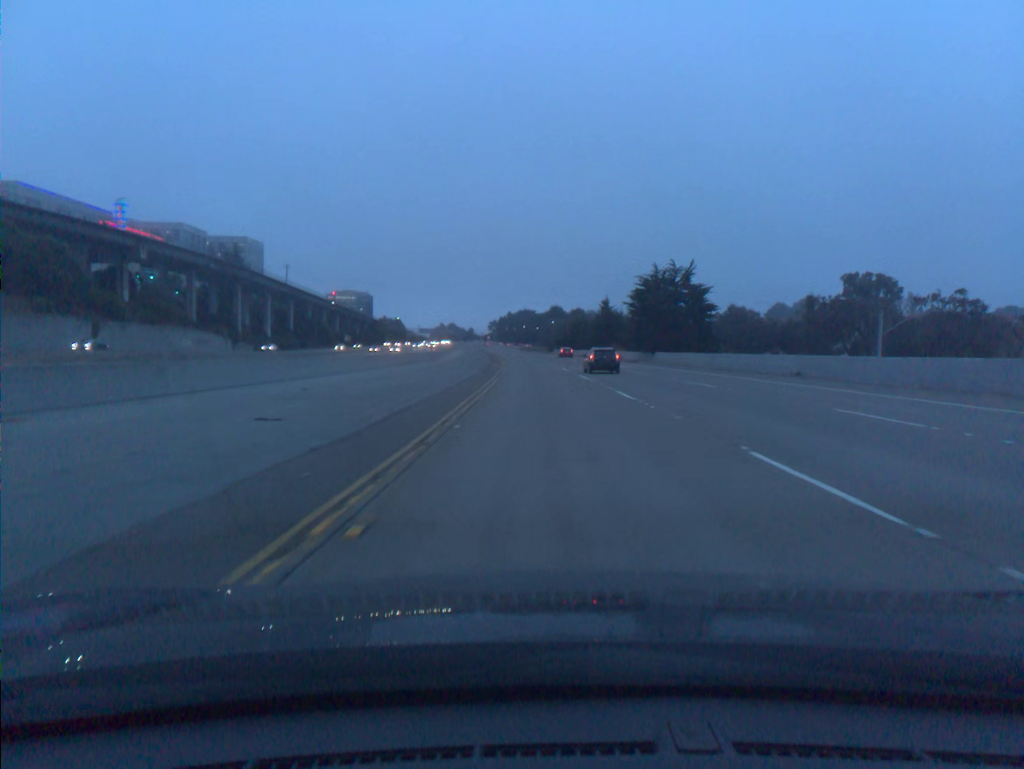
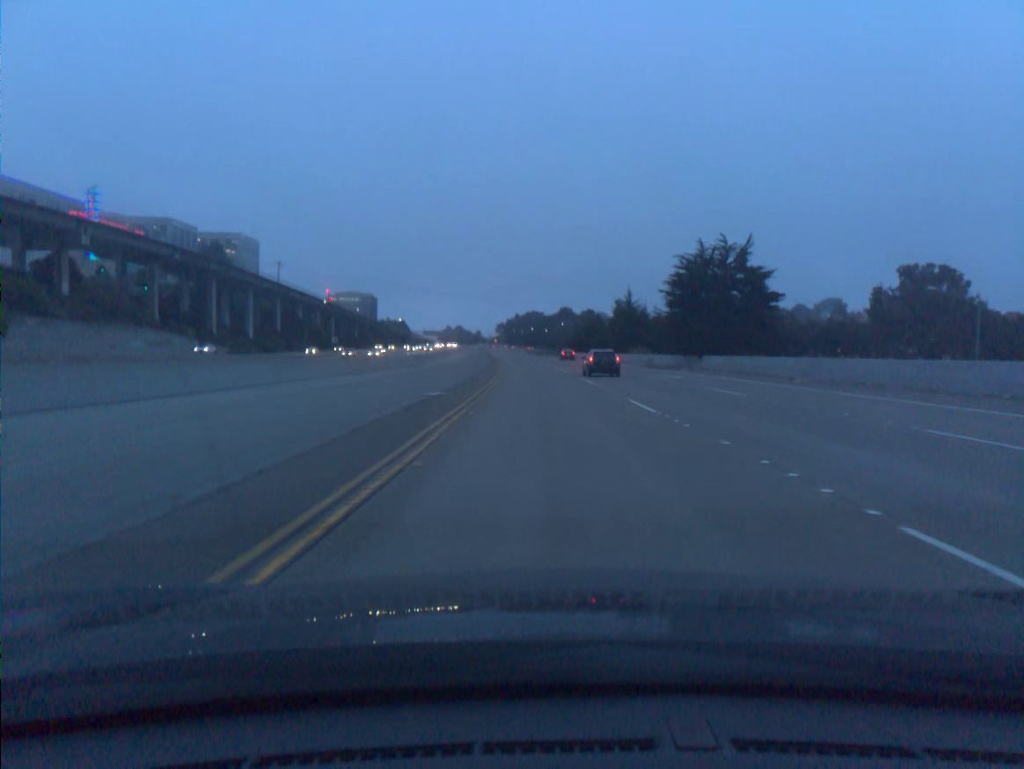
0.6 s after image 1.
(-0.1, +18.3) m; -1°
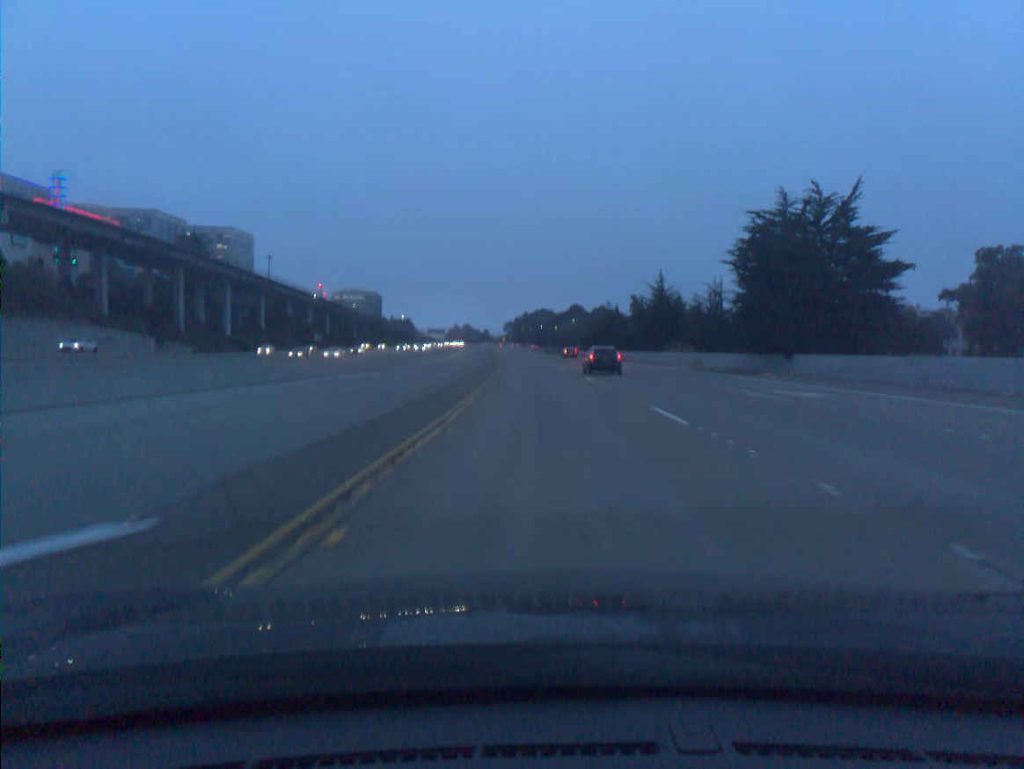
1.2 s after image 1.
(-0.1, +18.3) m; -1°
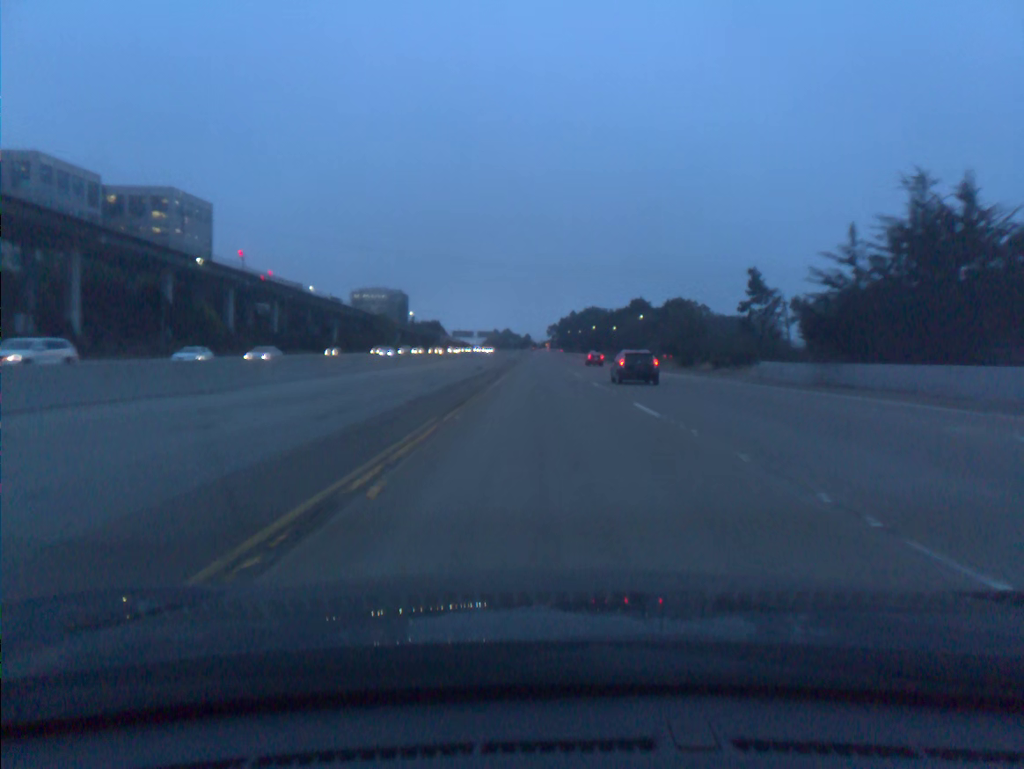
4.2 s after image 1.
(-2.7, +91.4) m; -3°
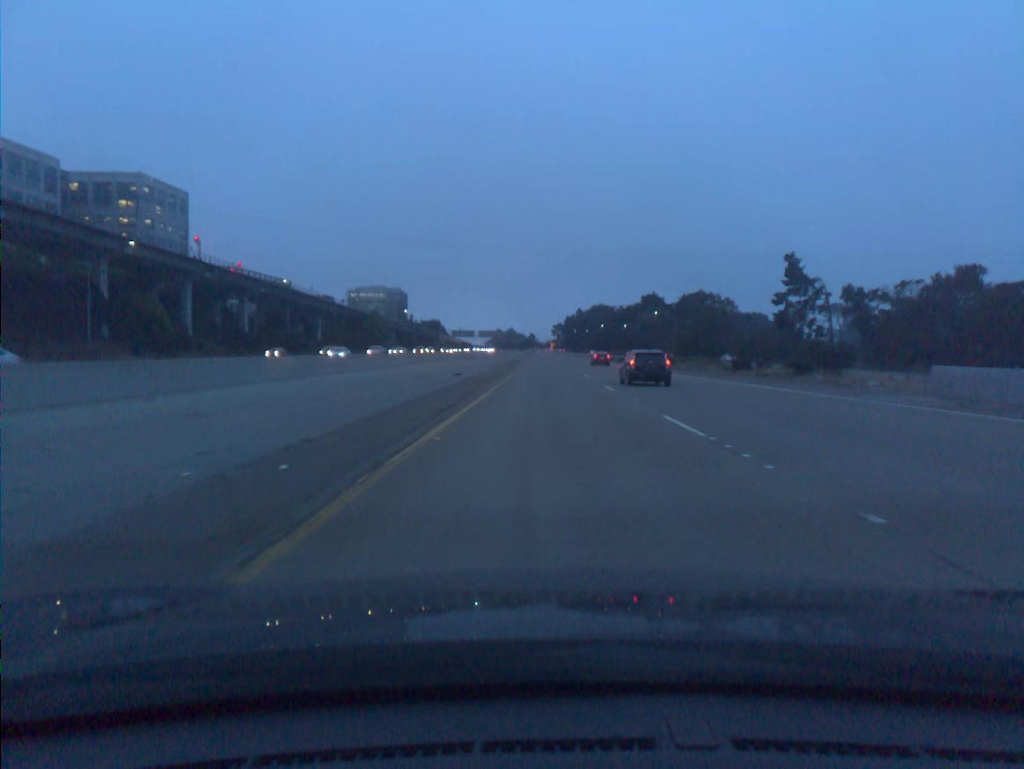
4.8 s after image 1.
(-0.1, +18.3) m; 0°
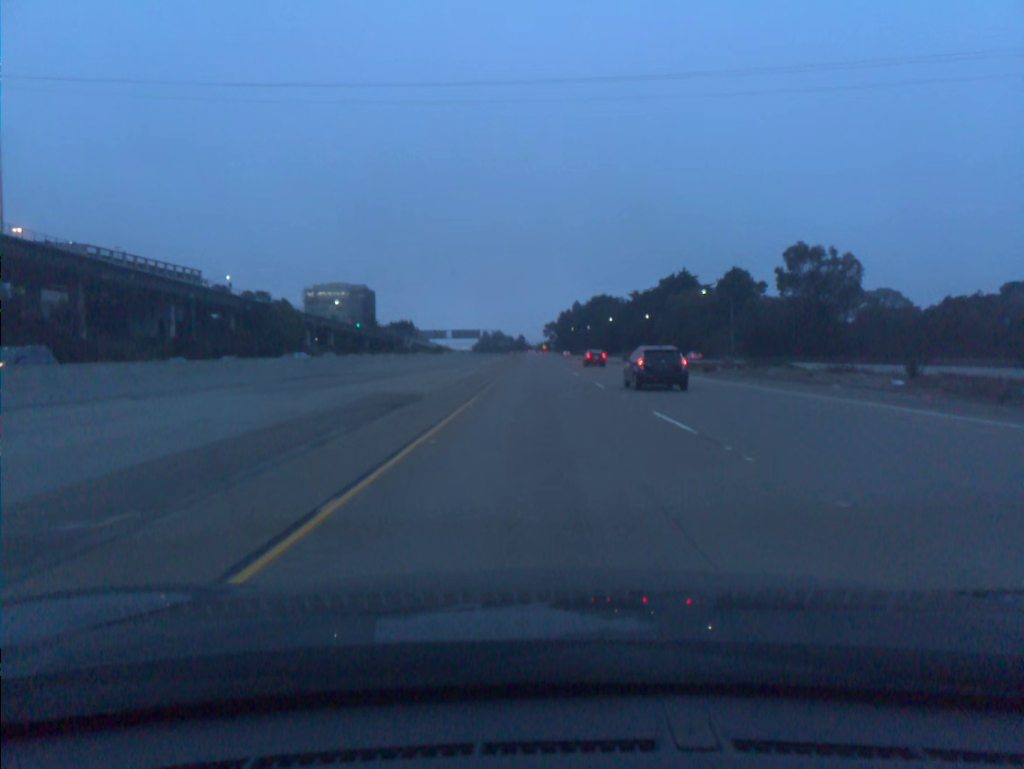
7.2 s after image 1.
(+0.3, +73.0) m; +1°
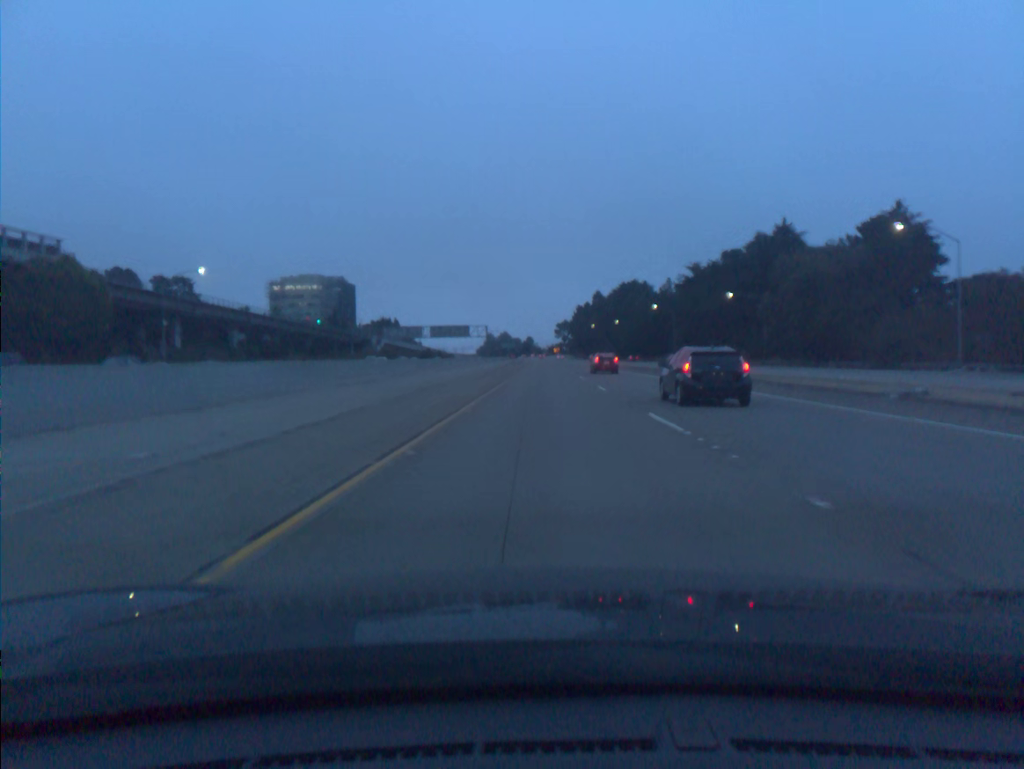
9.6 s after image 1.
(-0.3, +73.4) m; -1°
